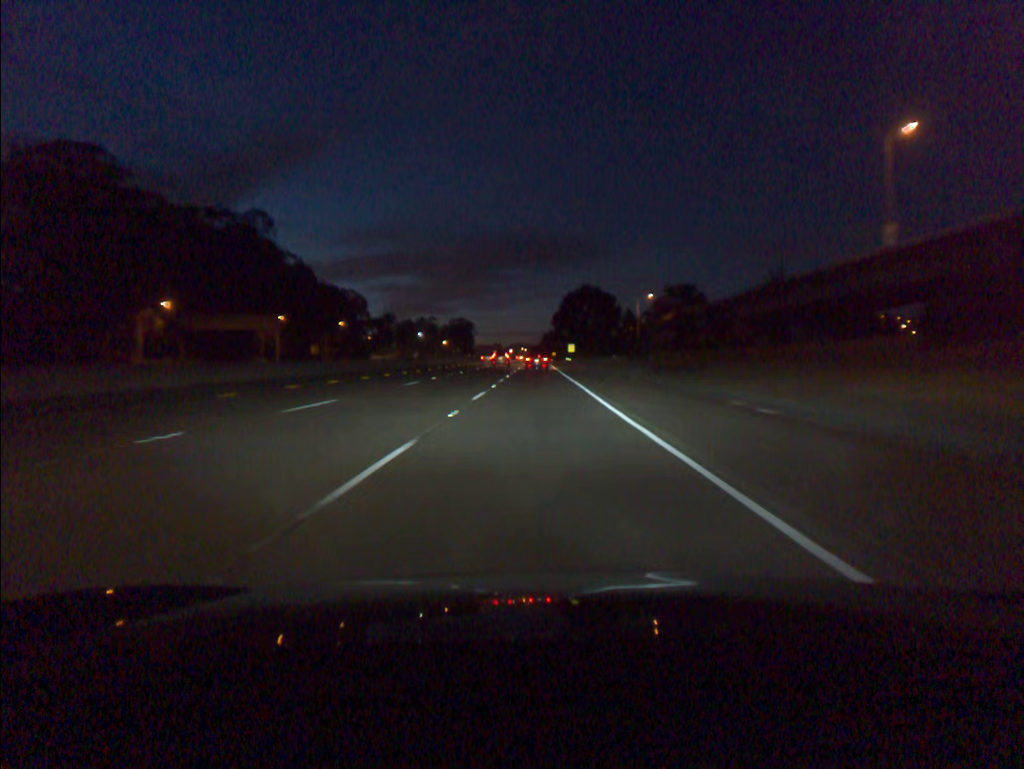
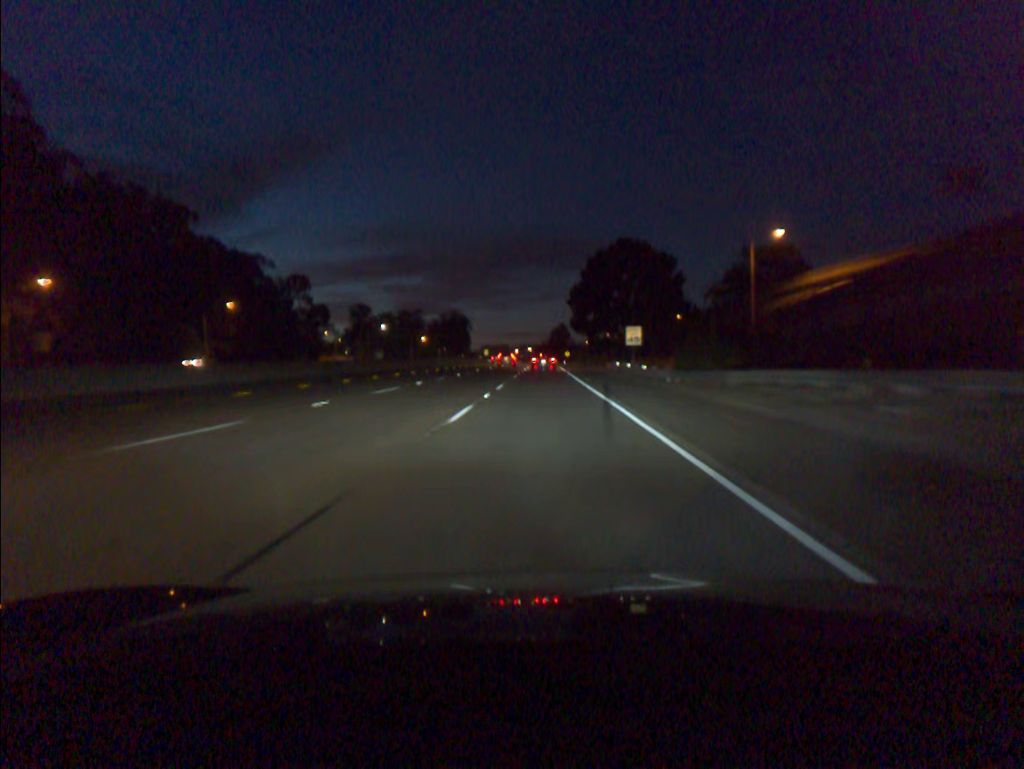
(-0.4, +80.0) m; -1°
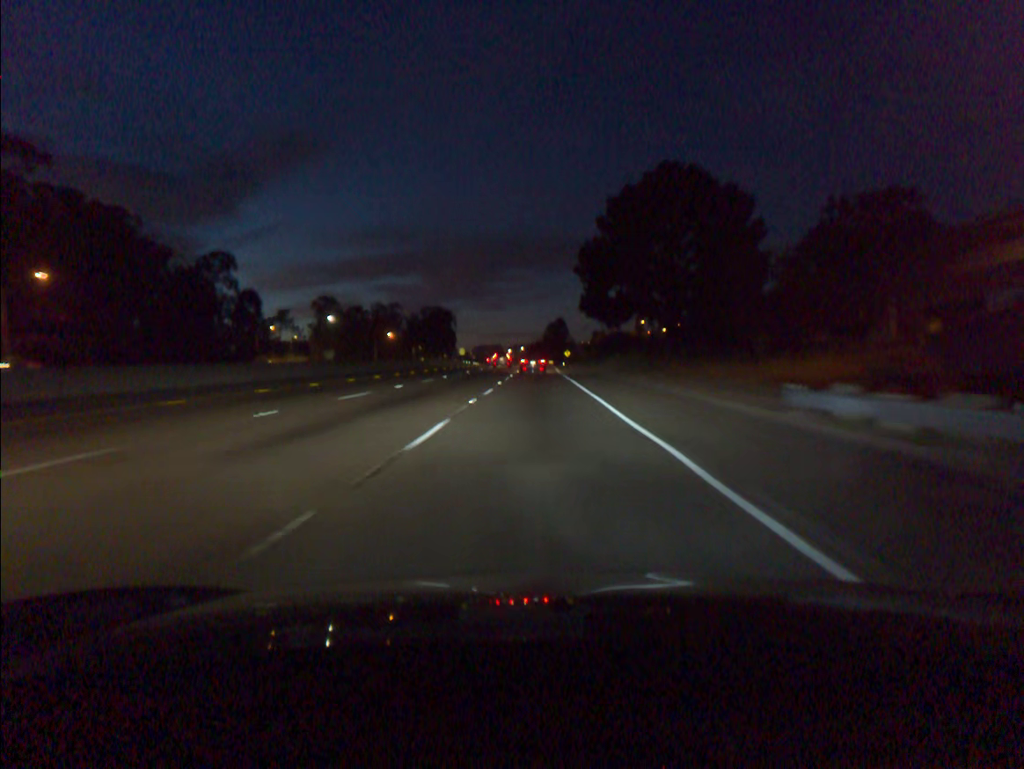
(+0.2, +47.3) m; 0°
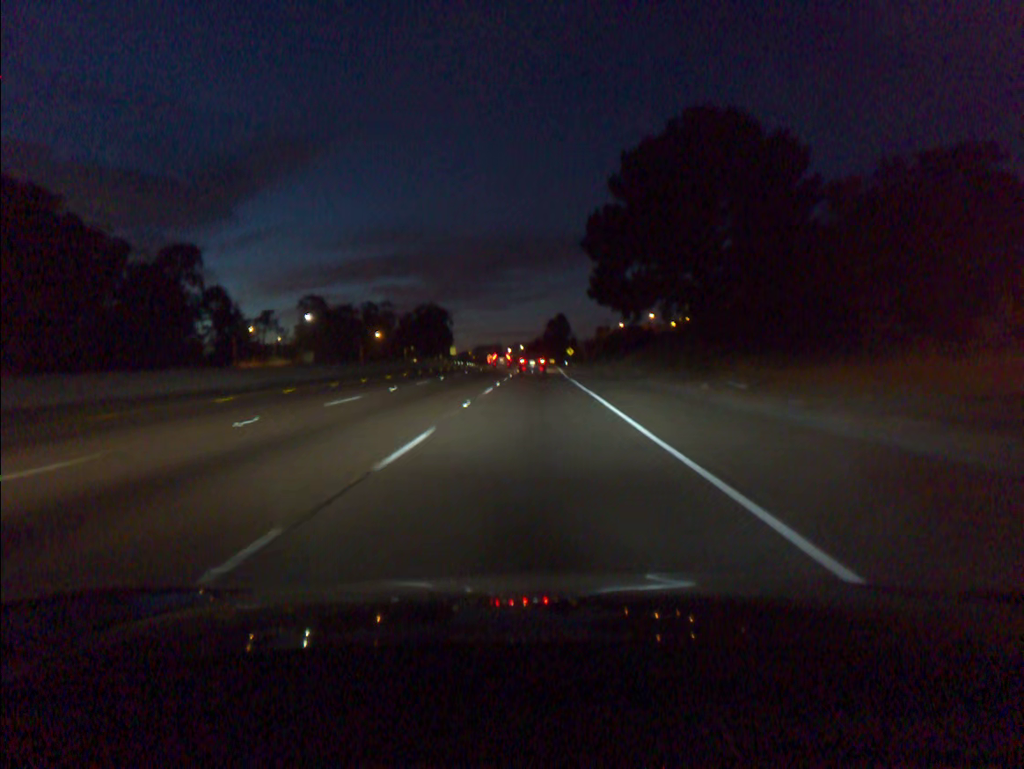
(0.0, +15.6) m; 0°
